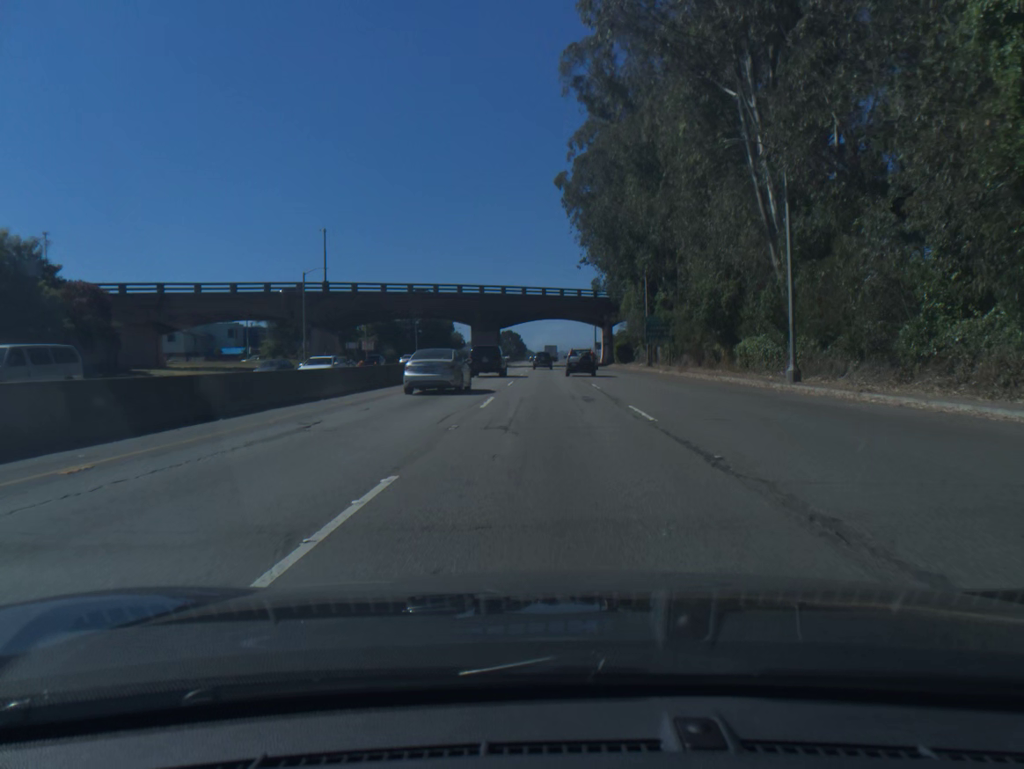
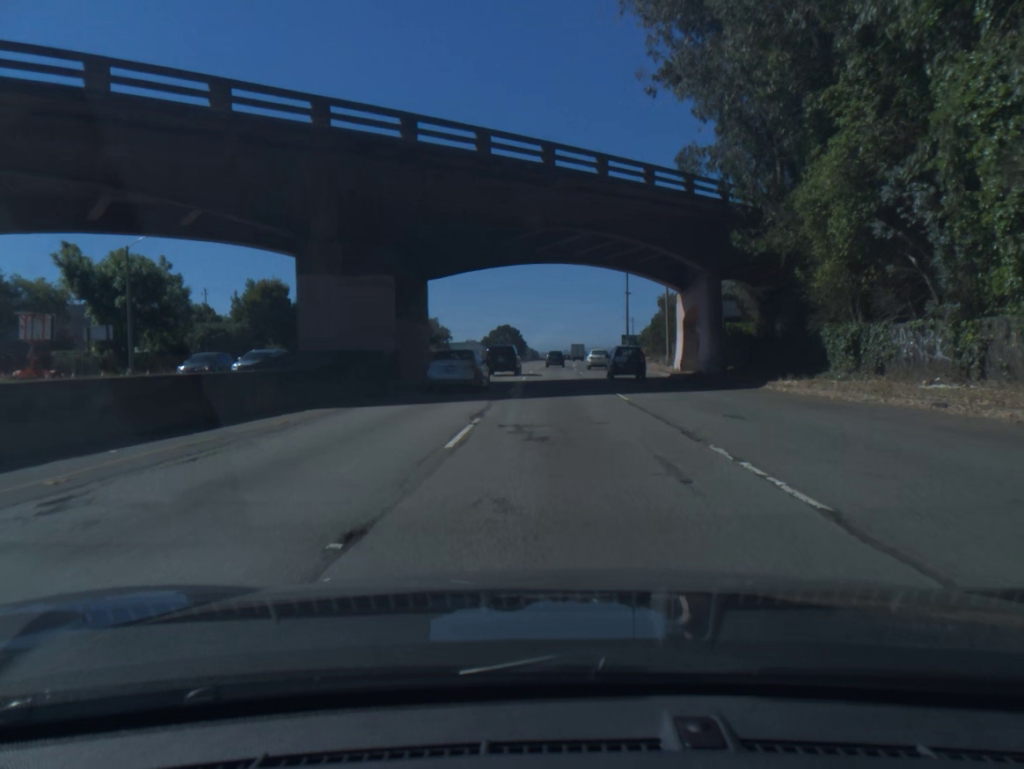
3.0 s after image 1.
(-0.2, +67.2) m; 0°
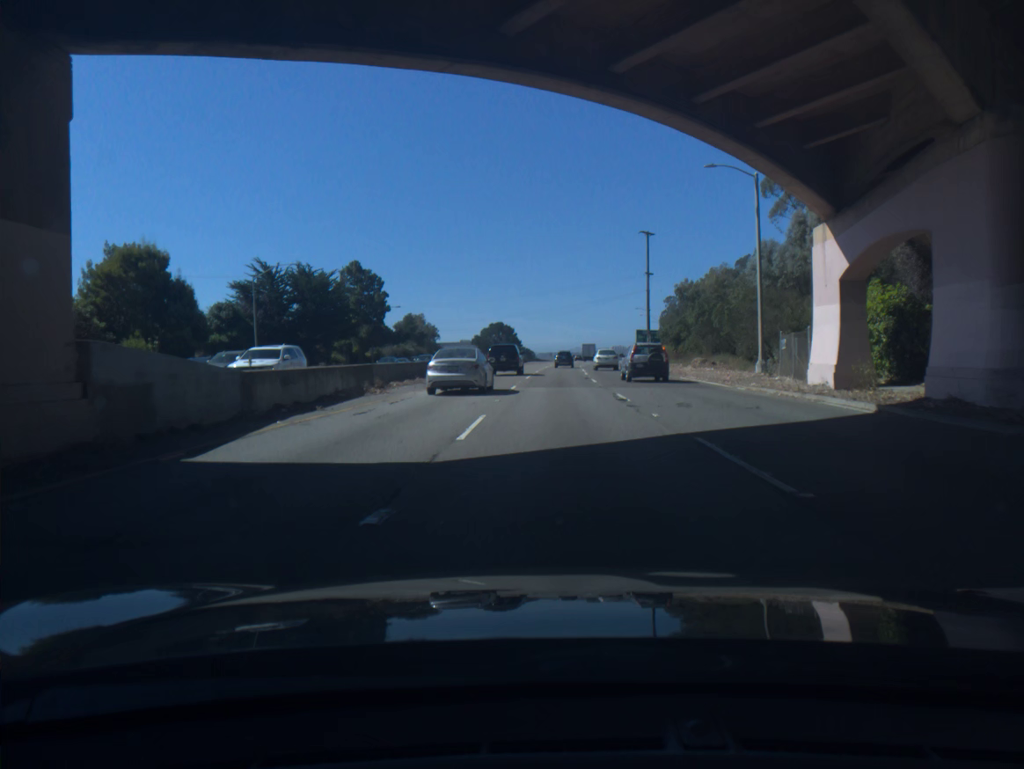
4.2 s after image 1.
(+0.1, +28.2) m; 0°
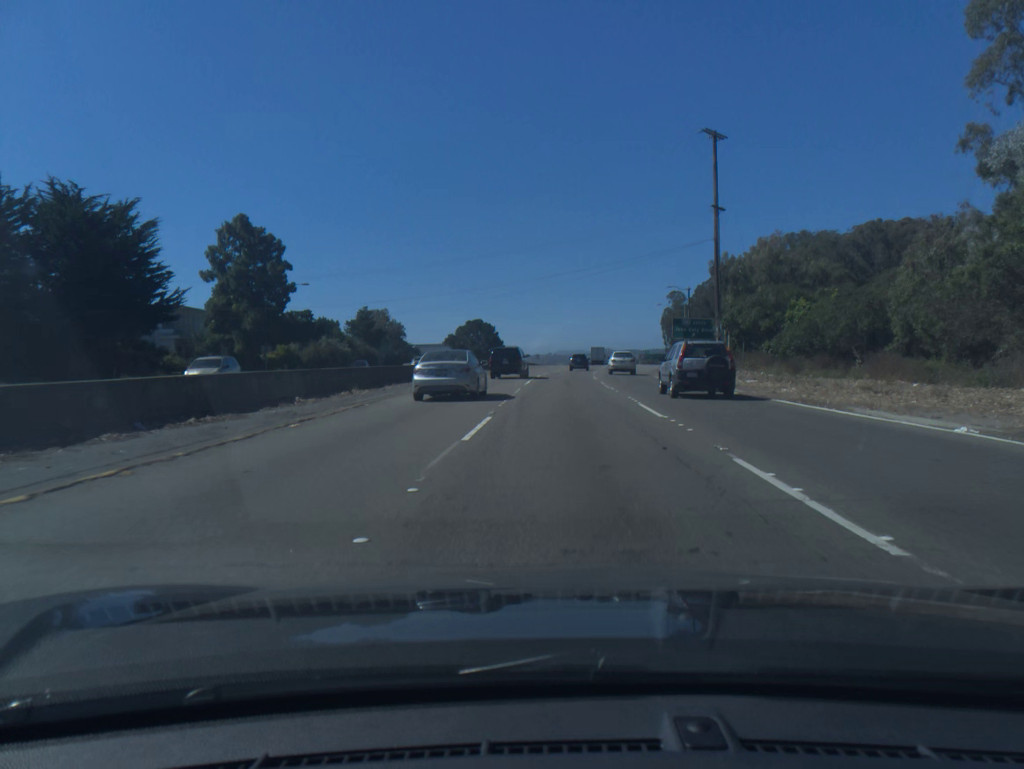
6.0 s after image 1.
(+0.3, +43.6) m; +1°
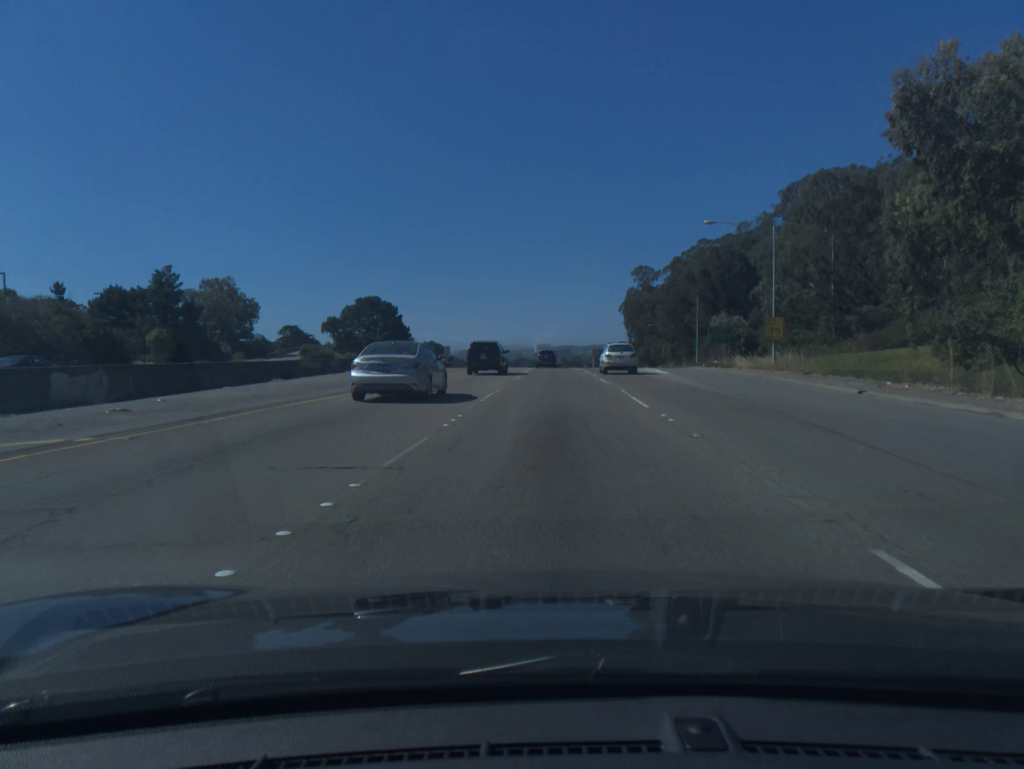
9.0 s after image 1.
(+3.1, +75.4) m; +4°
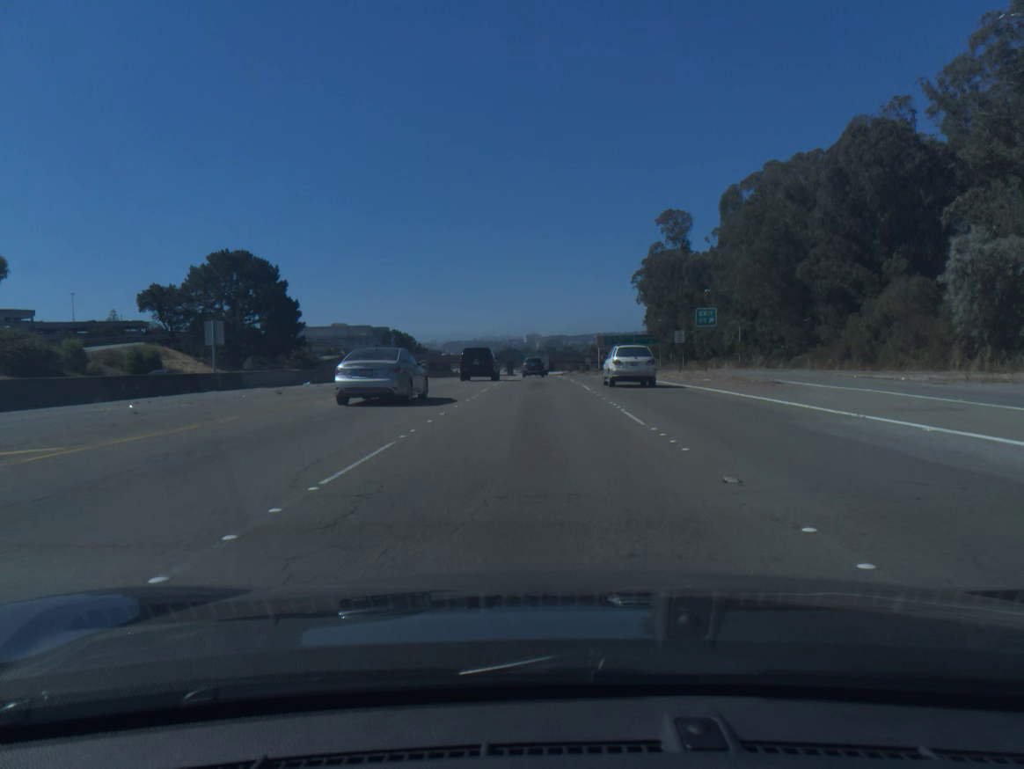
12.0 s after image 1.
(+1.1, +75.6) m; +1°
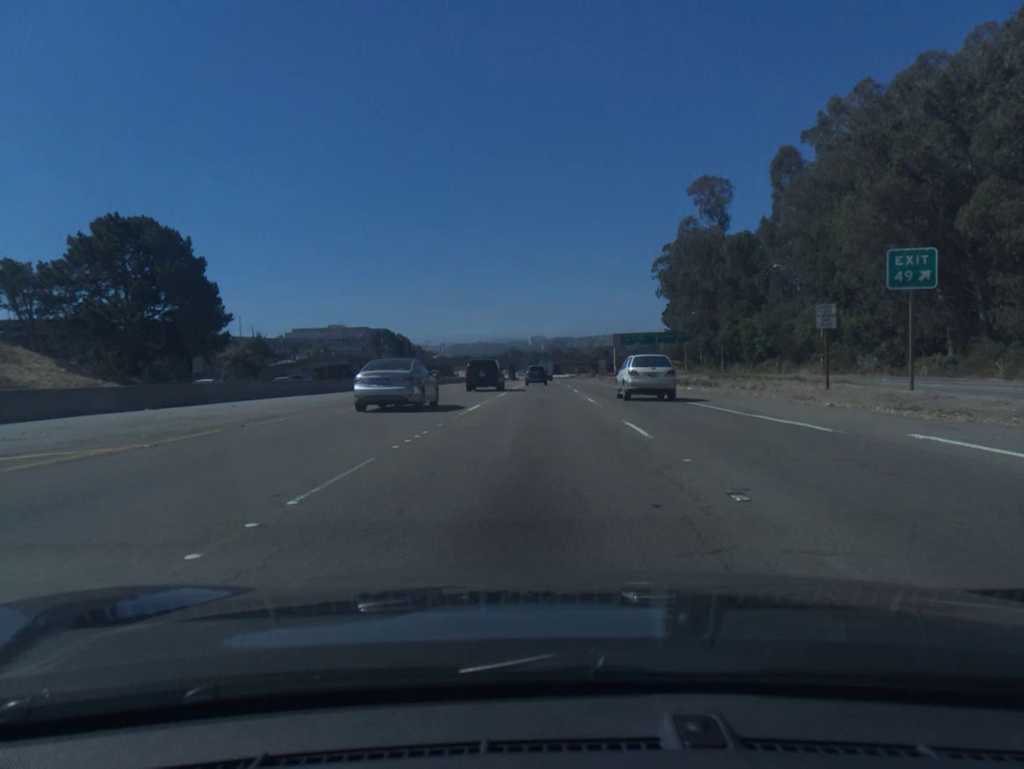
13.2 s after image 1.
(-0.1, +29.8) m; 0°
